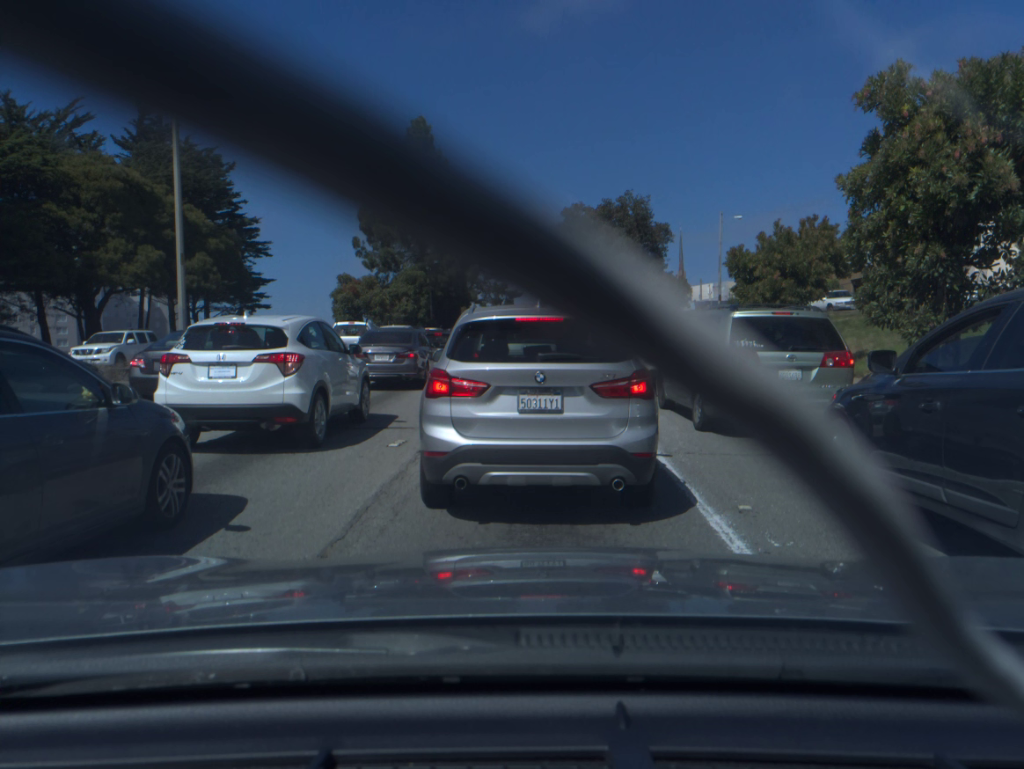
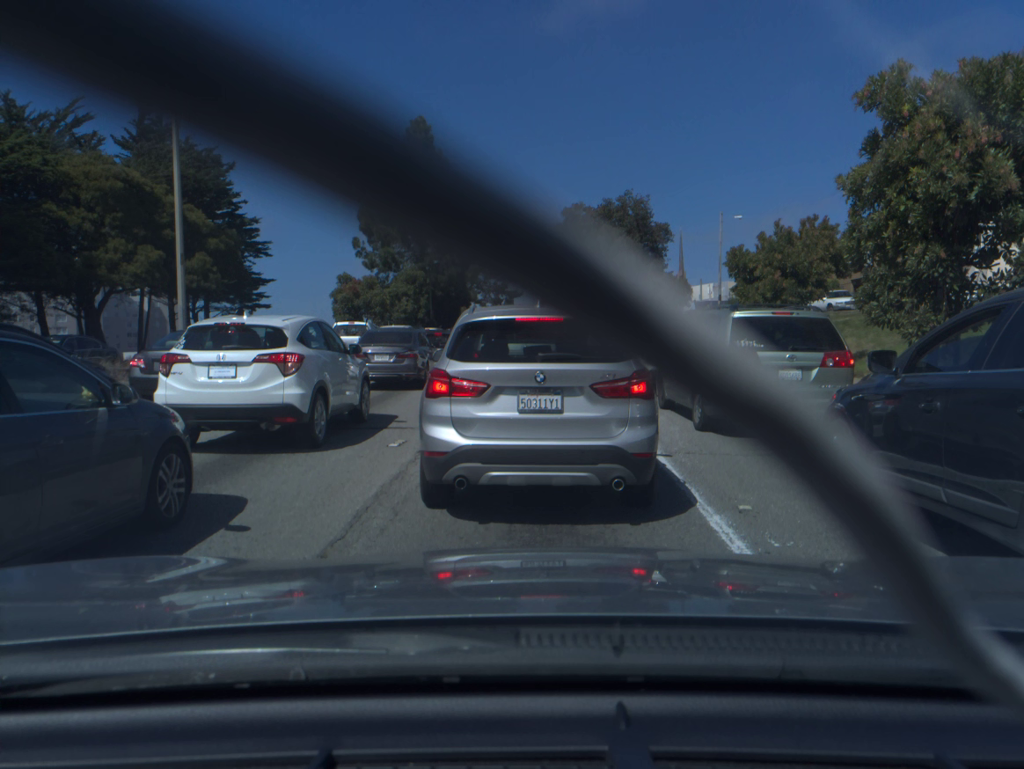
(0.0, 0.0) m; 0°
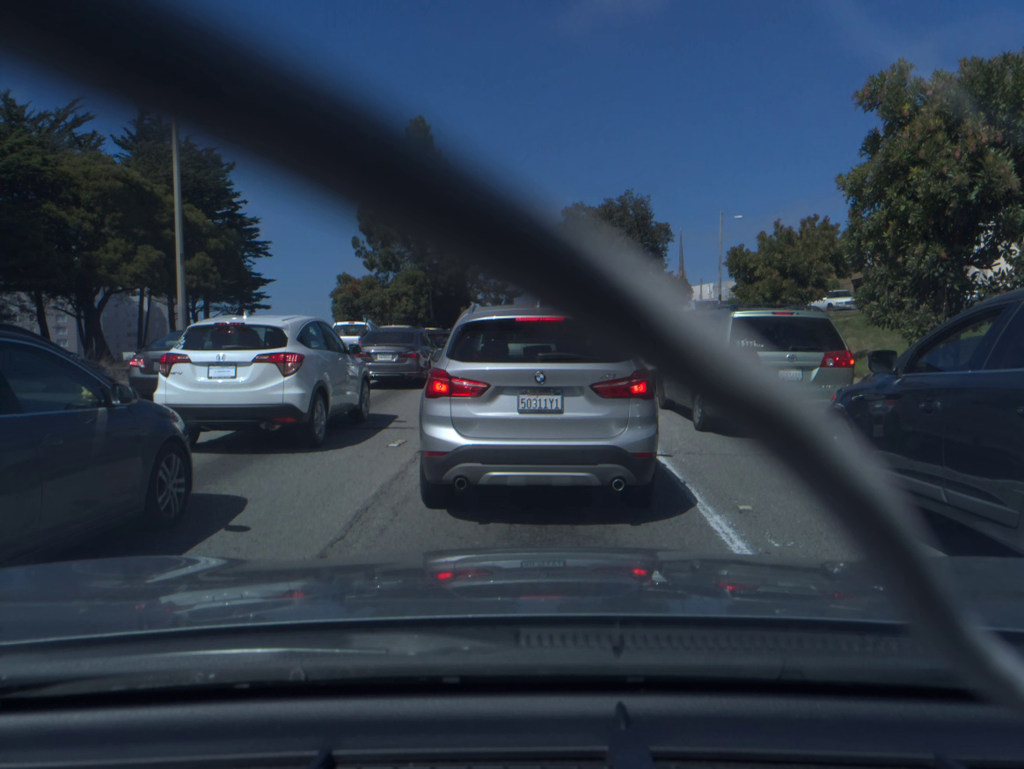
(0.0, 0.0) m; 0°
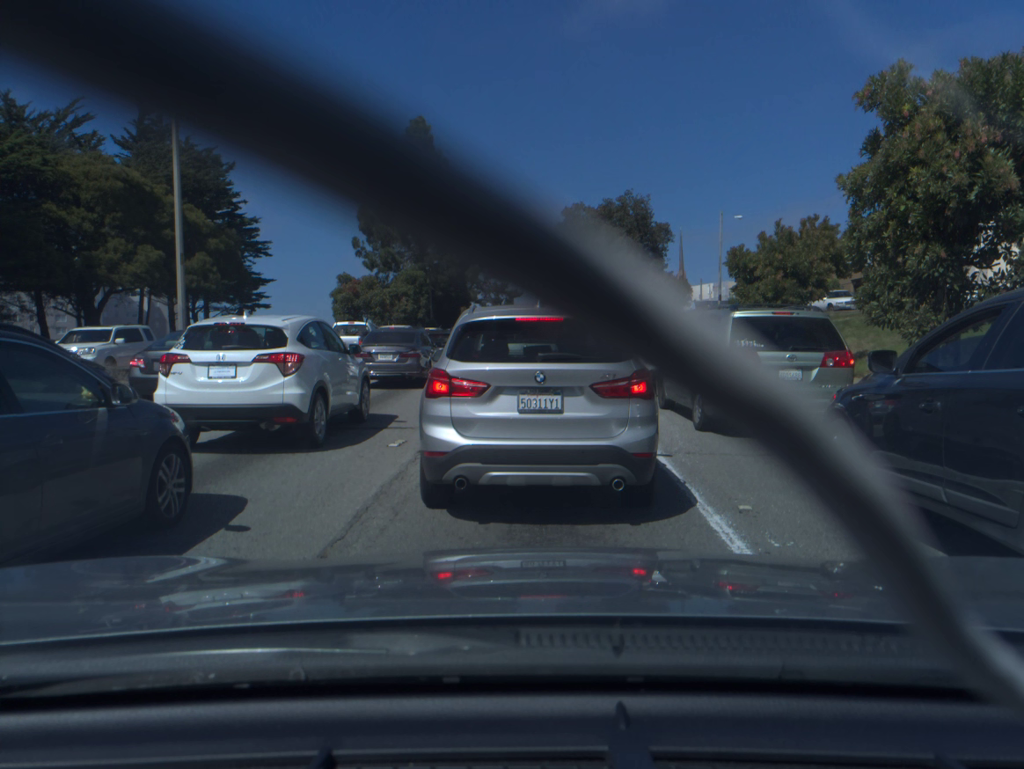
(0.0, 0.0) m; 0°
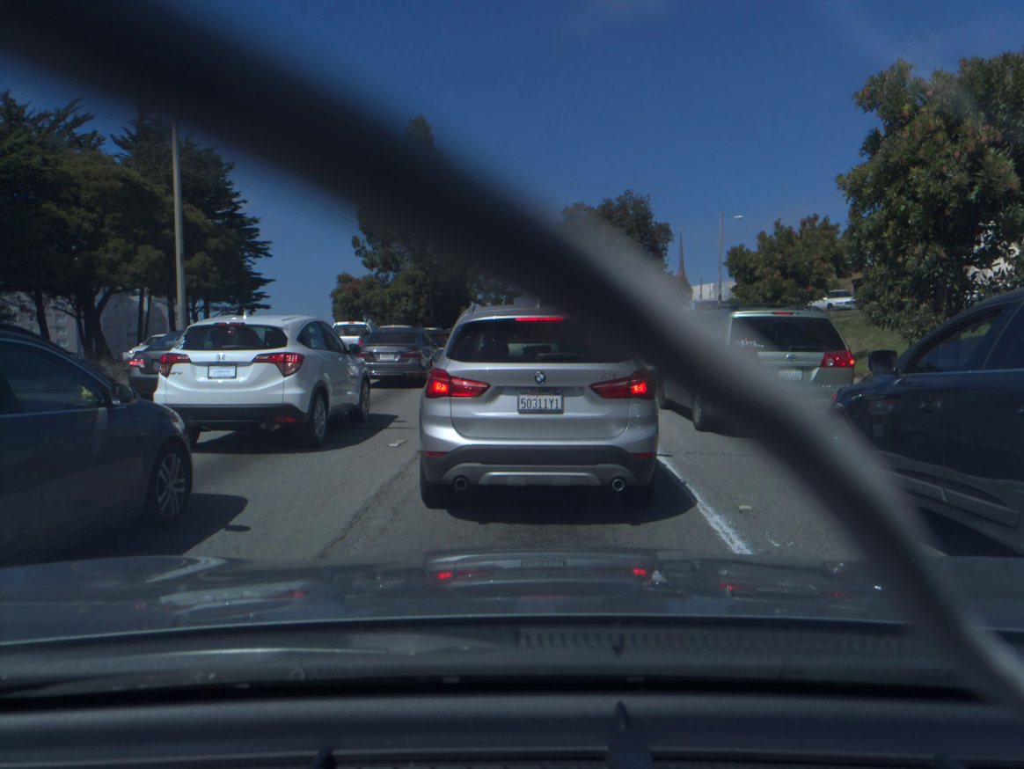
(0.0, 0.0) m; 0°
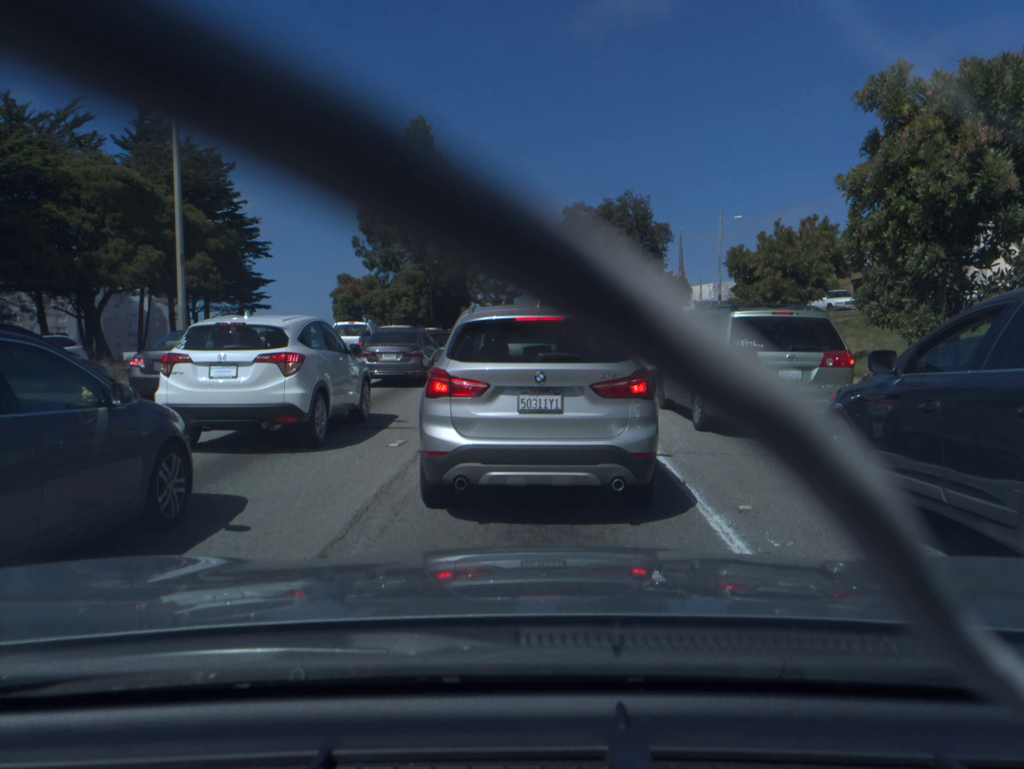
(0.0, 0.0) m; 0°
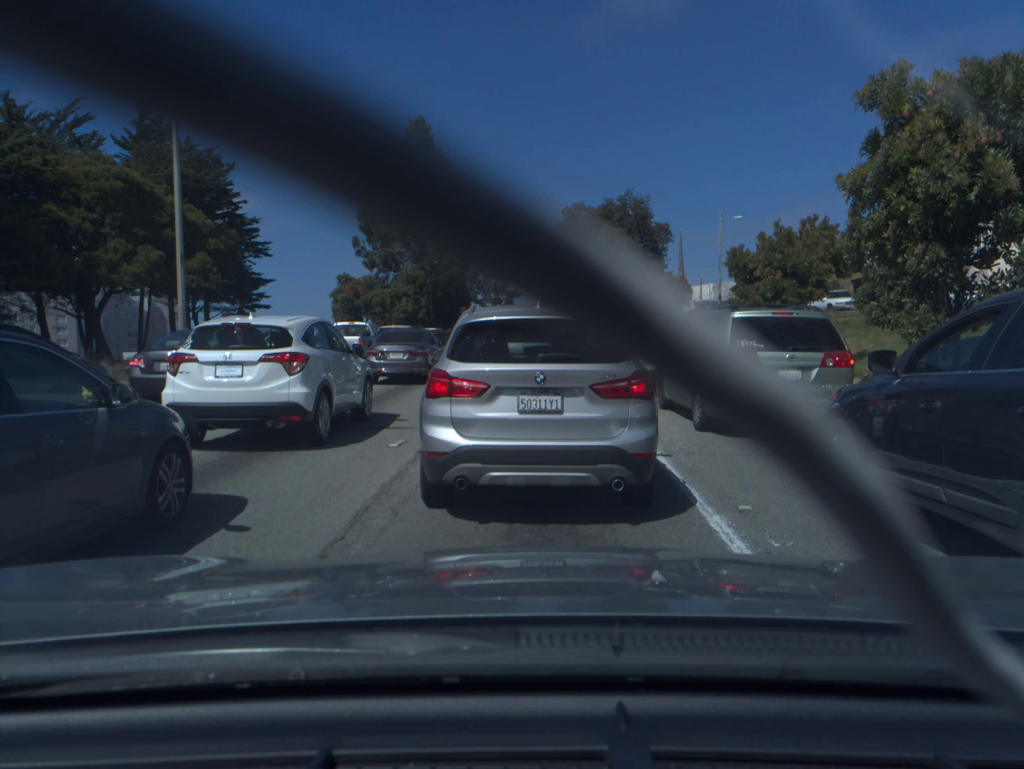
(0.0, 0.0) m; 0°
